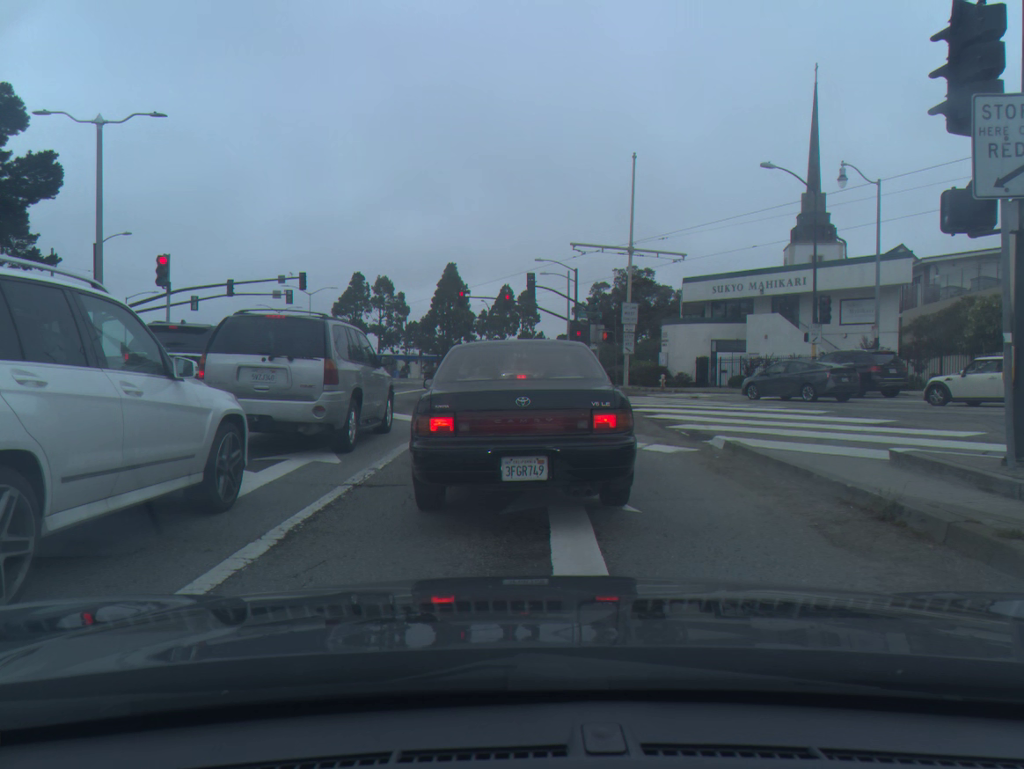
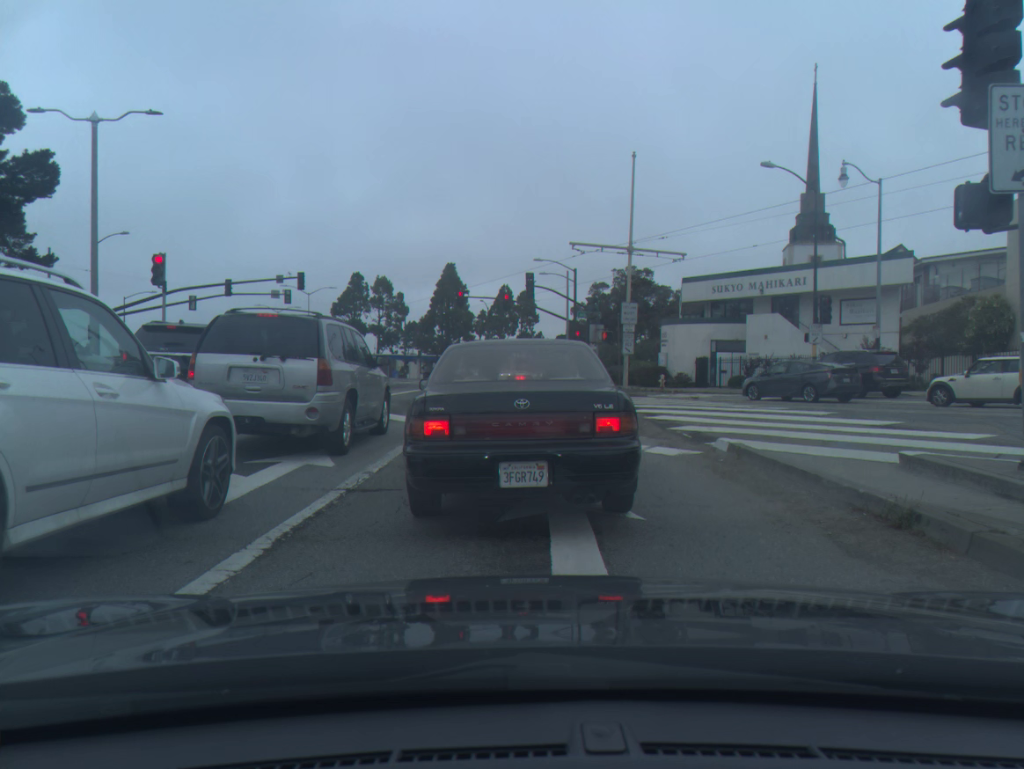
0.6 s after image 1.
(0.0, +0.3) m; 0°
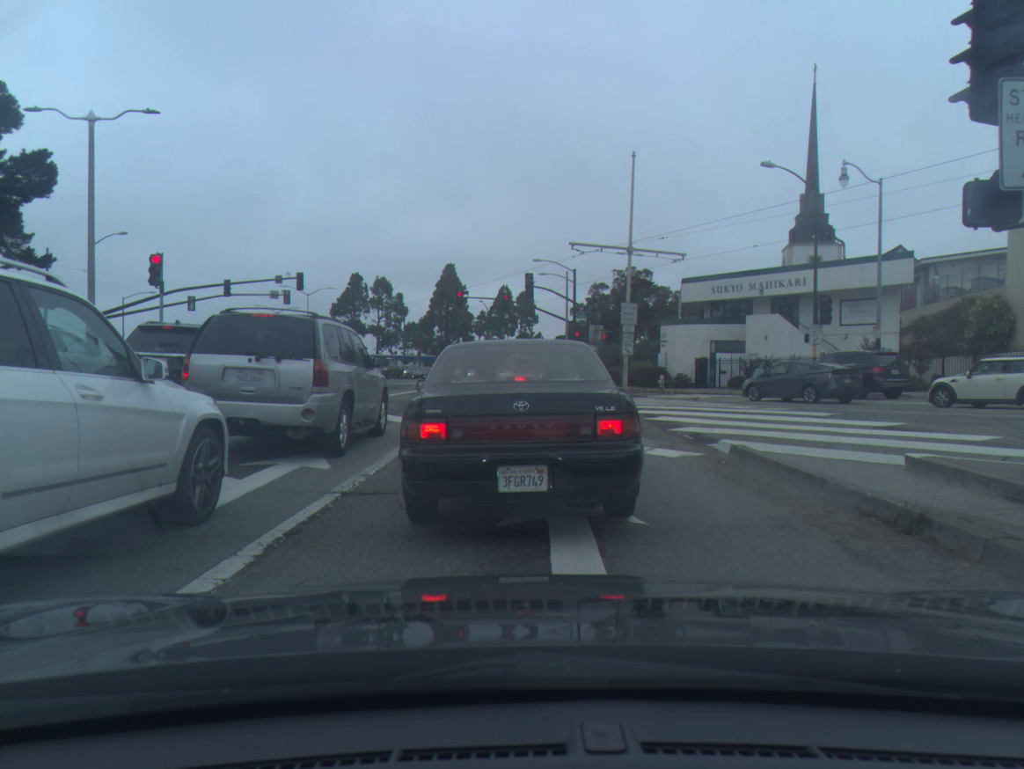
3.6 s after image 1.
(0.0, +0.2) m; 0°
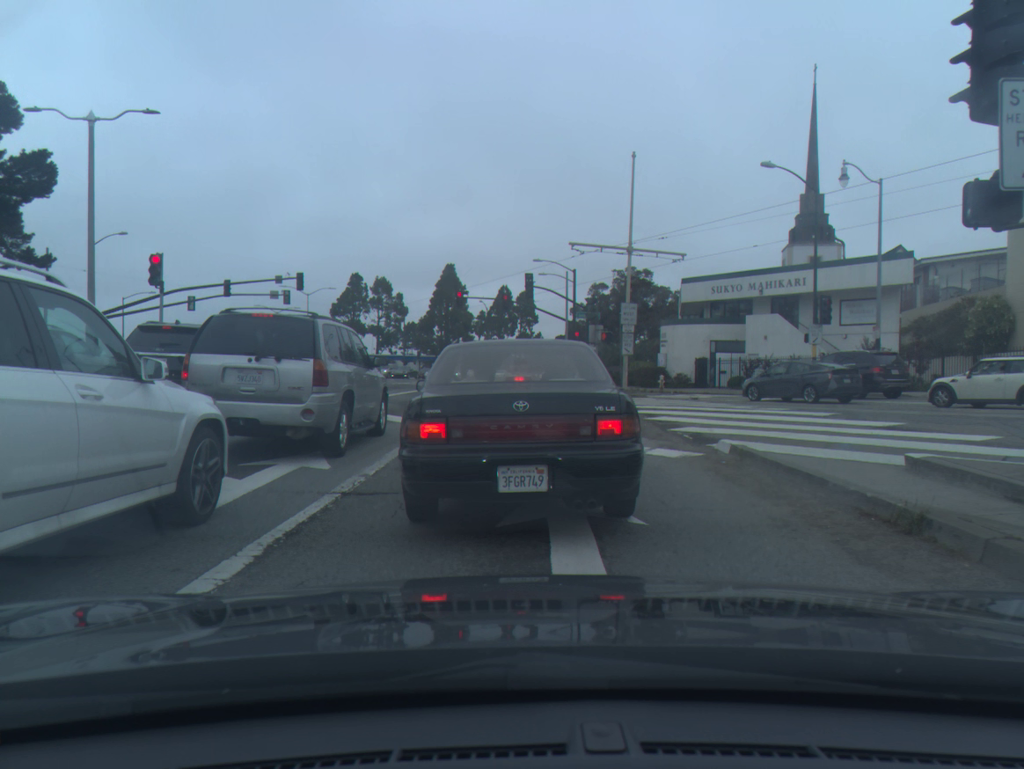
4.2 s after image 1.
(0.0, 0.0) m; 0°
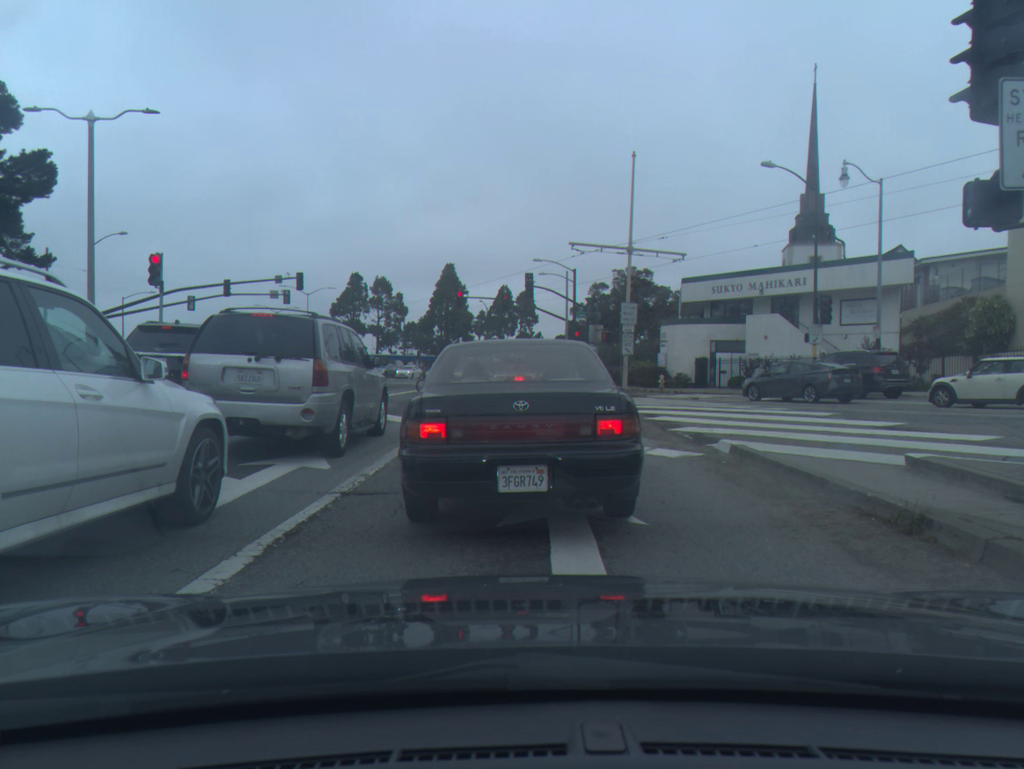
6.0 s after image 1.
(0.0, -0.1) m; 0°
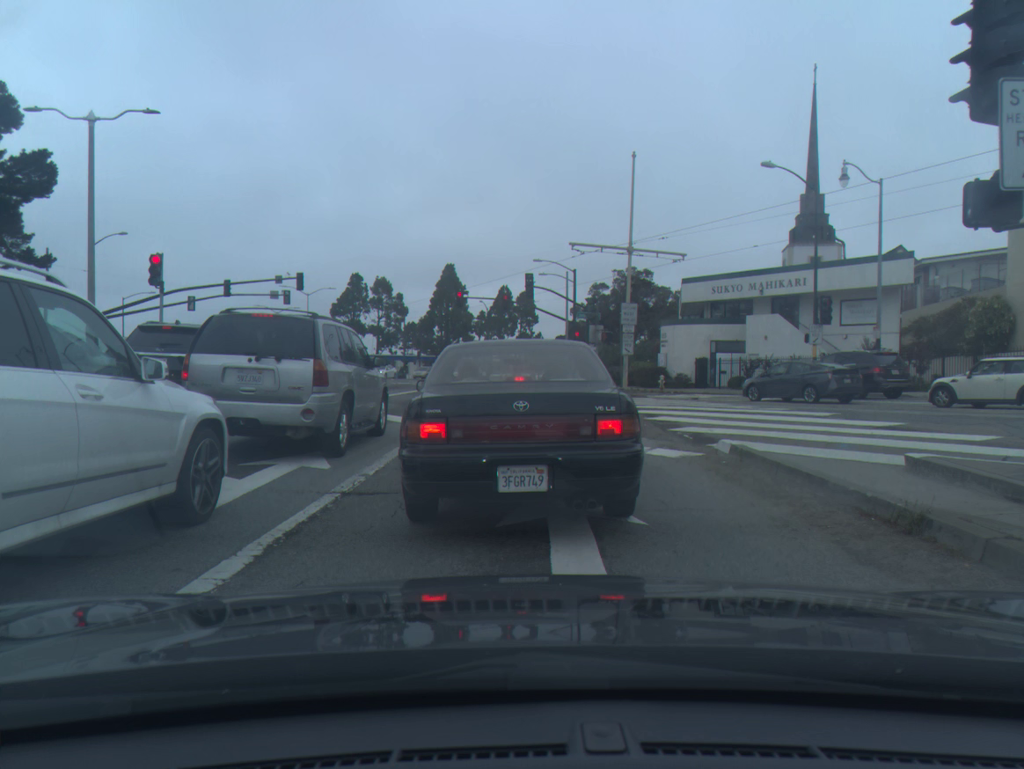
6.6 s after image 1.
(0.0, -0.1) m; 0°
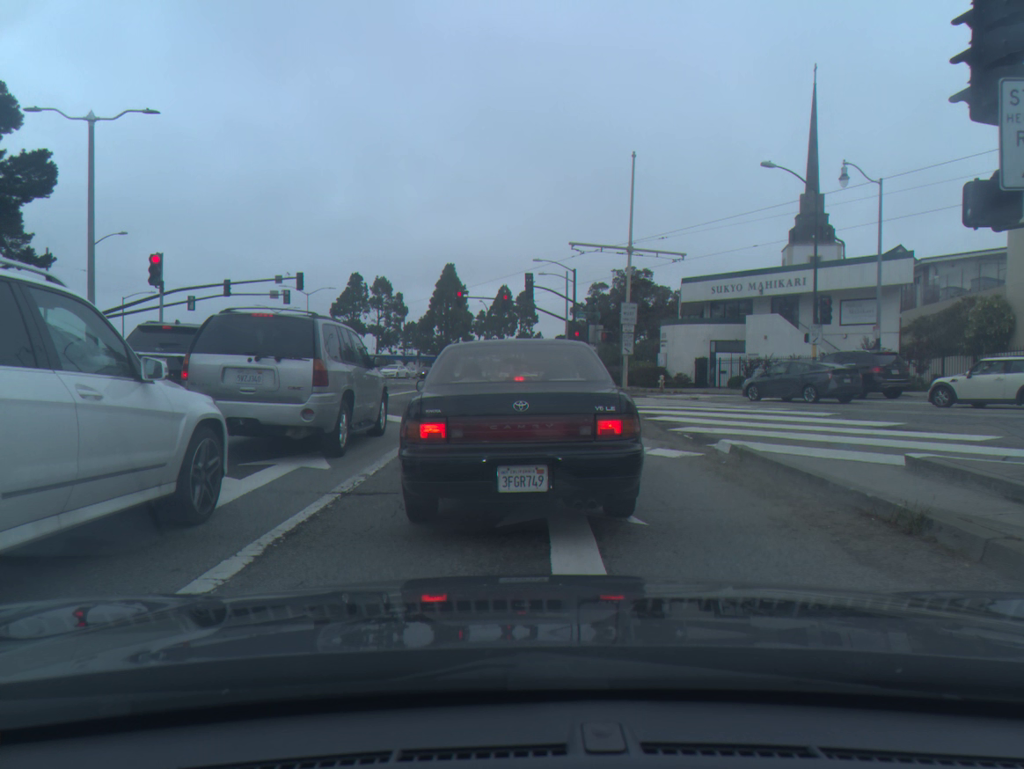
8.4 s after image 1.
(0.0, -0.1) m; 0°
